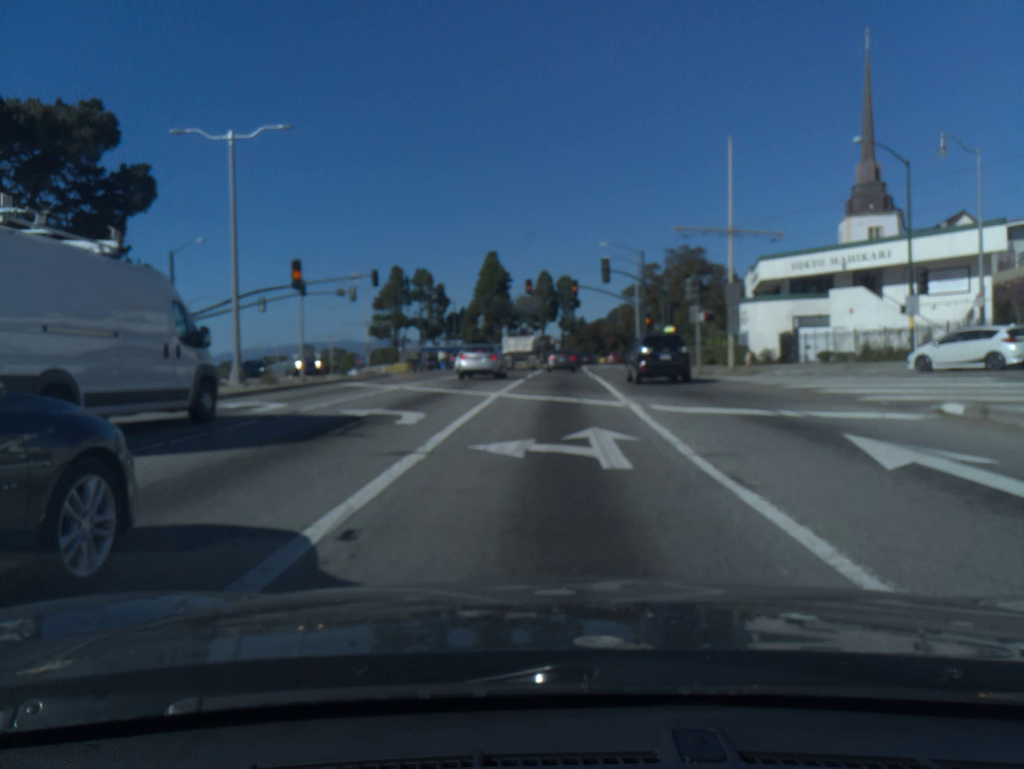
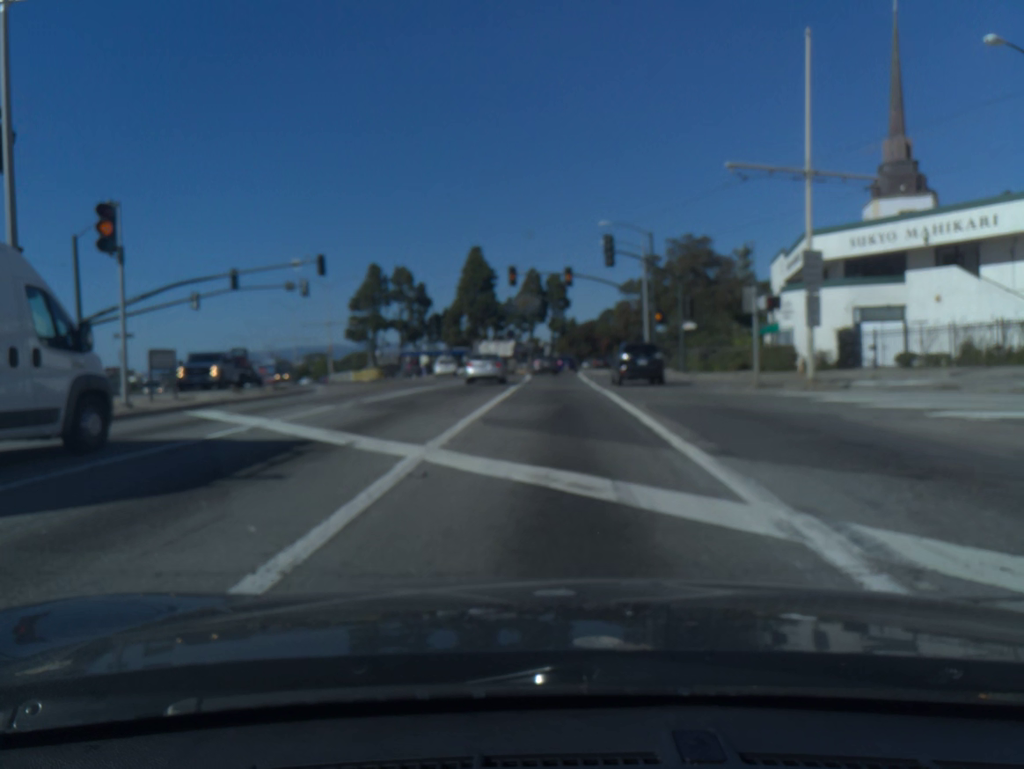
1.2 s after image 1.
(+0.1, +11.9) m; +1°
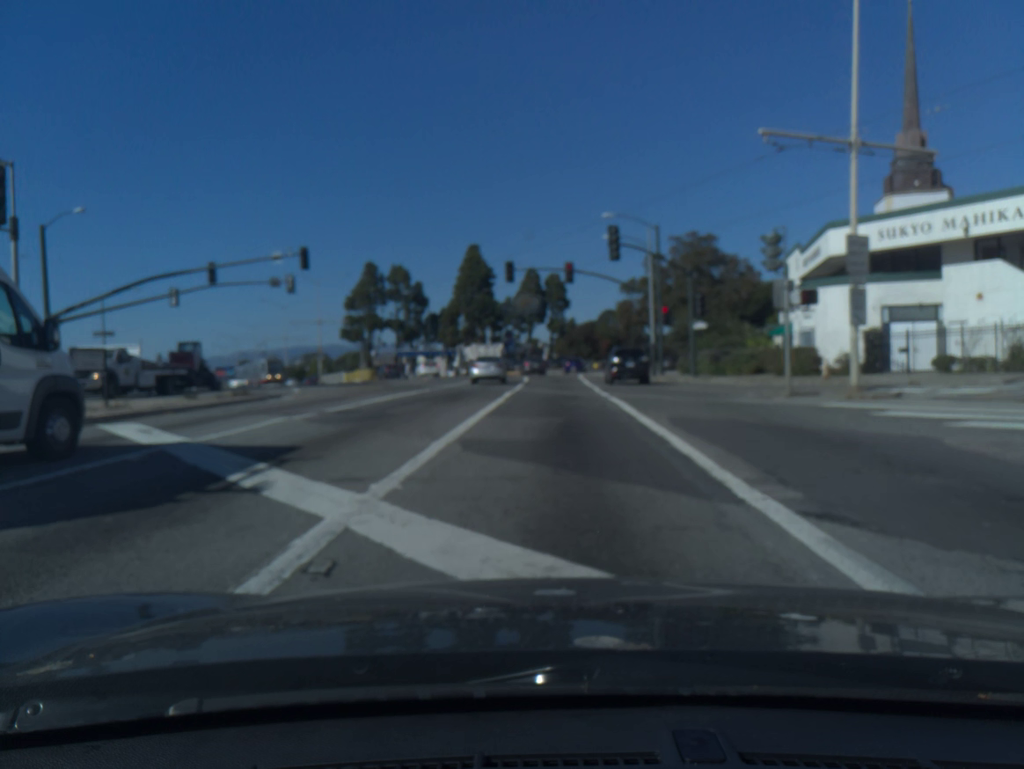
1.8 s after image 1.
(0.0, +3.6) m; 0°
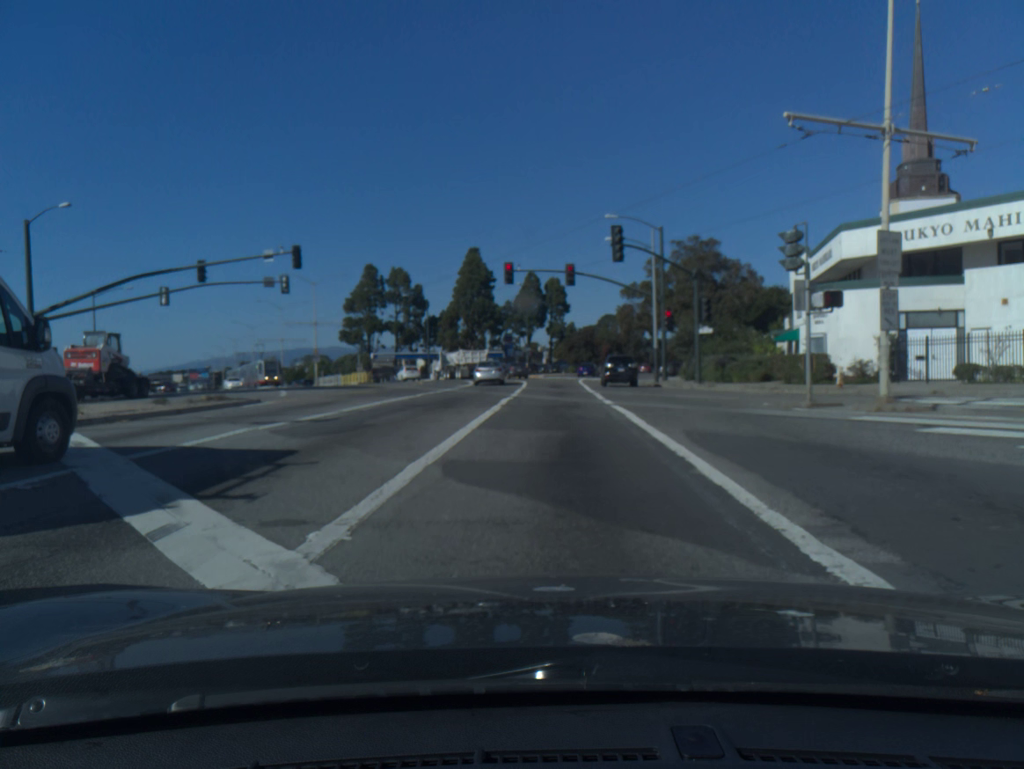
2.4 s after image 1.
(0.0, +2.0) m; -1°
